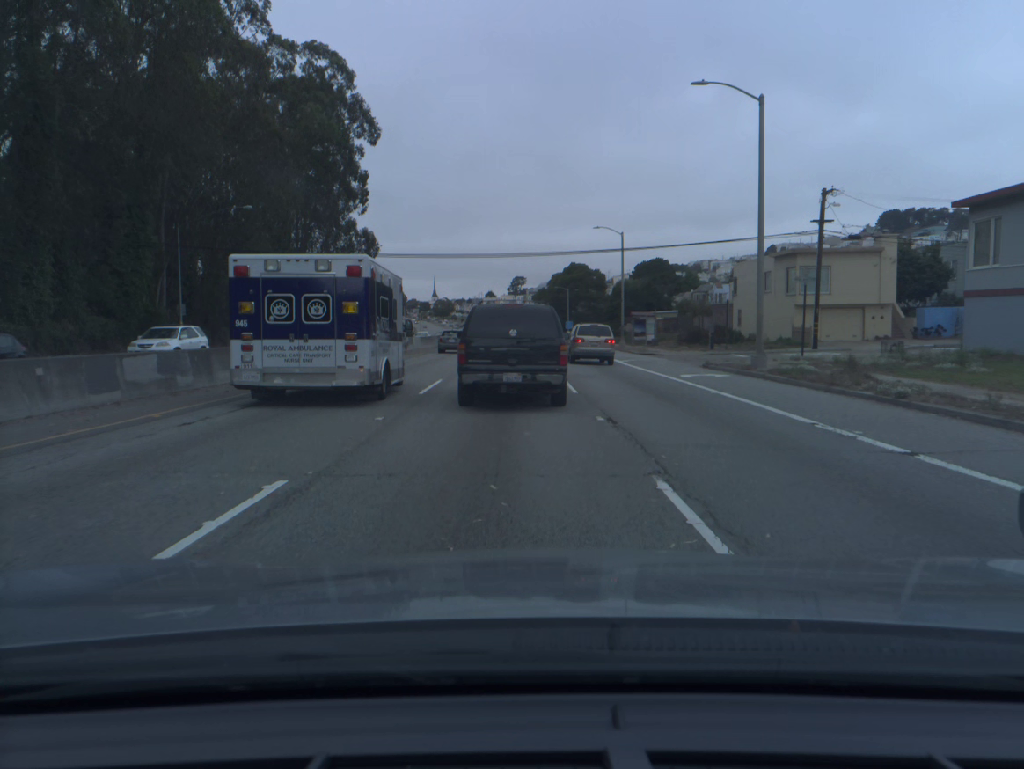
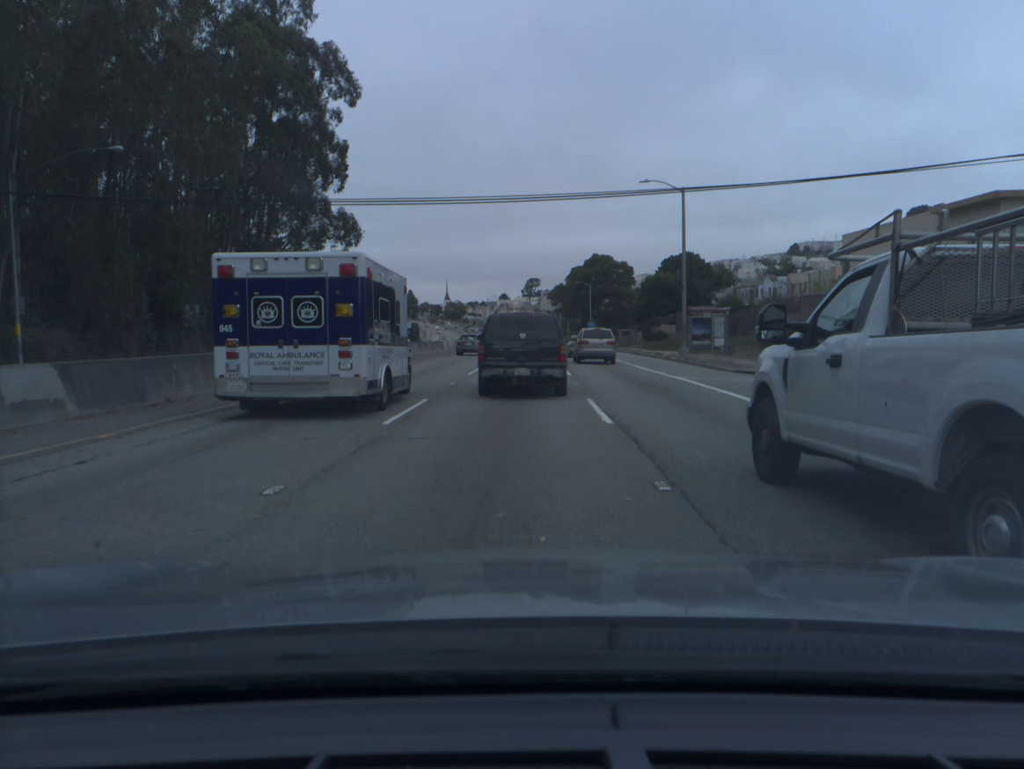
(0.0, +20.0) m; -1°
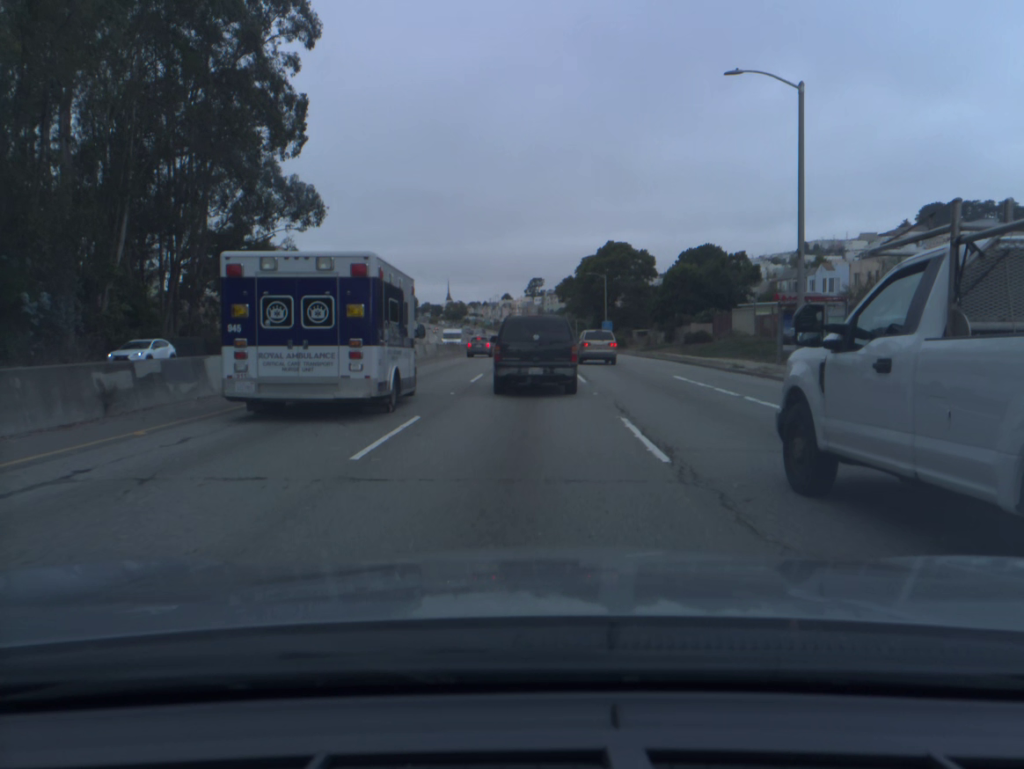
(0.0, +17.9) m; 0°
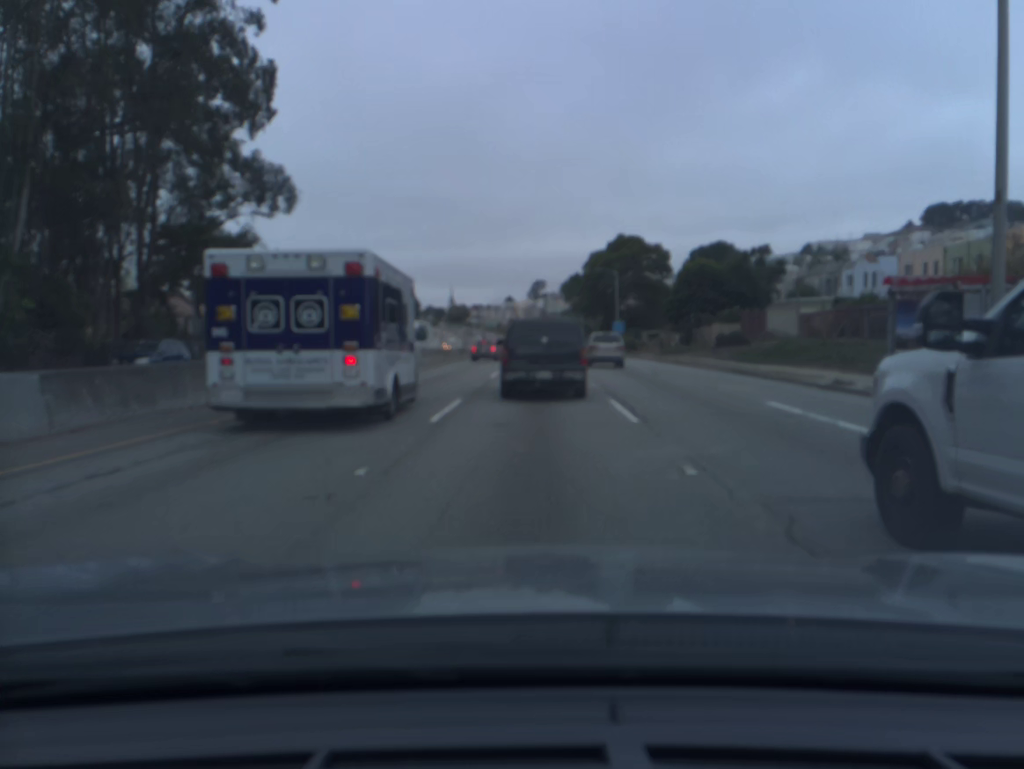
(0.0, +10.4) m; 0°
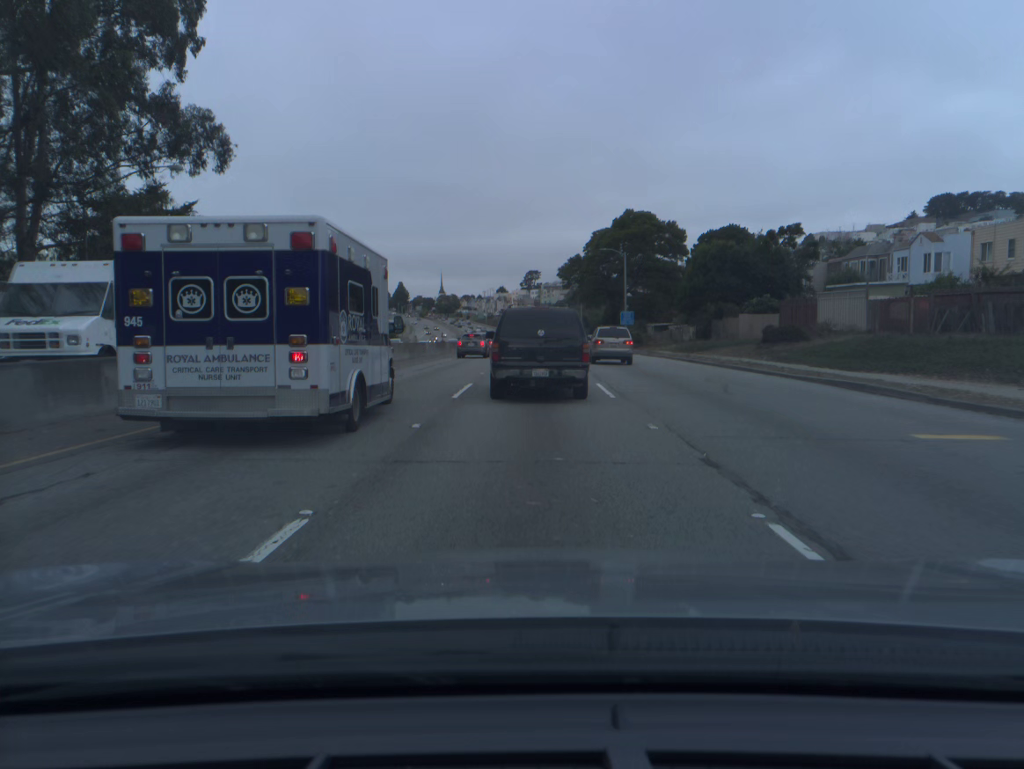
(0.0, +11.5) m; +1°
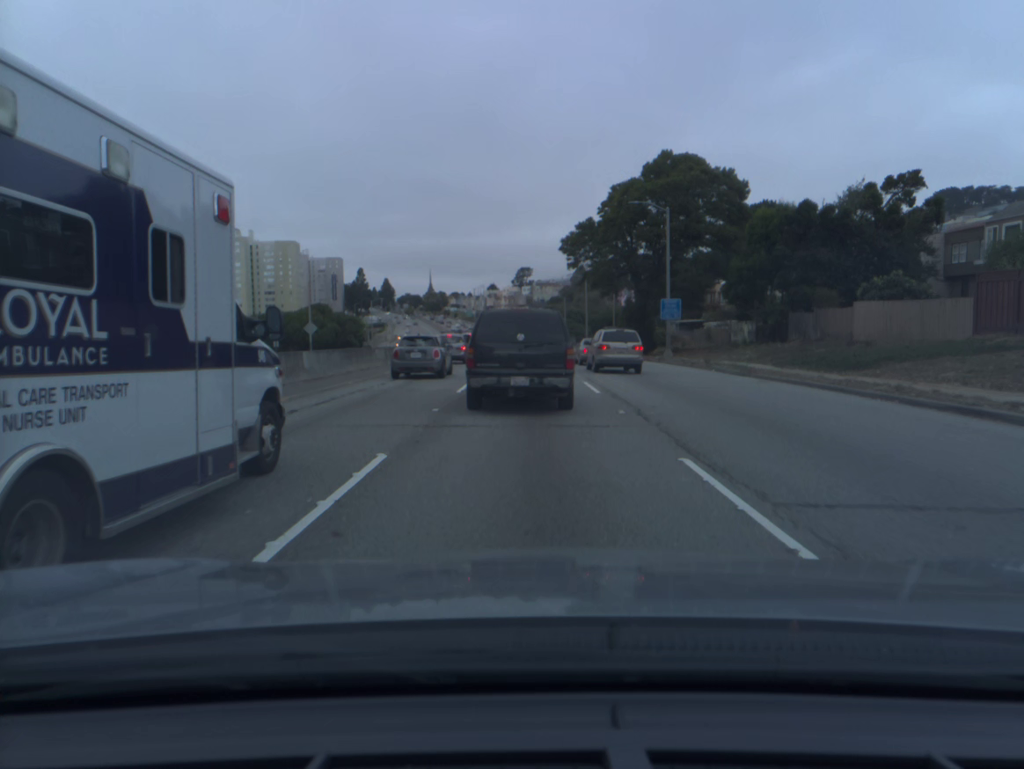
(+0.1, +26.6) m; 0°
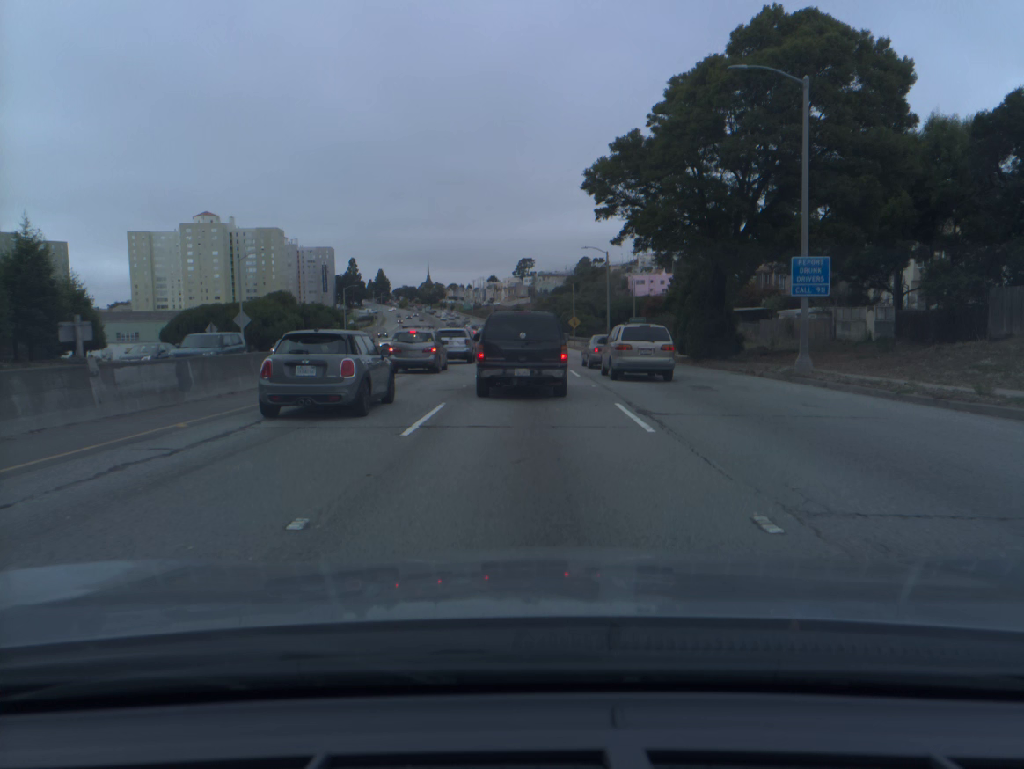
(0.0, +23.3) m; 0°
